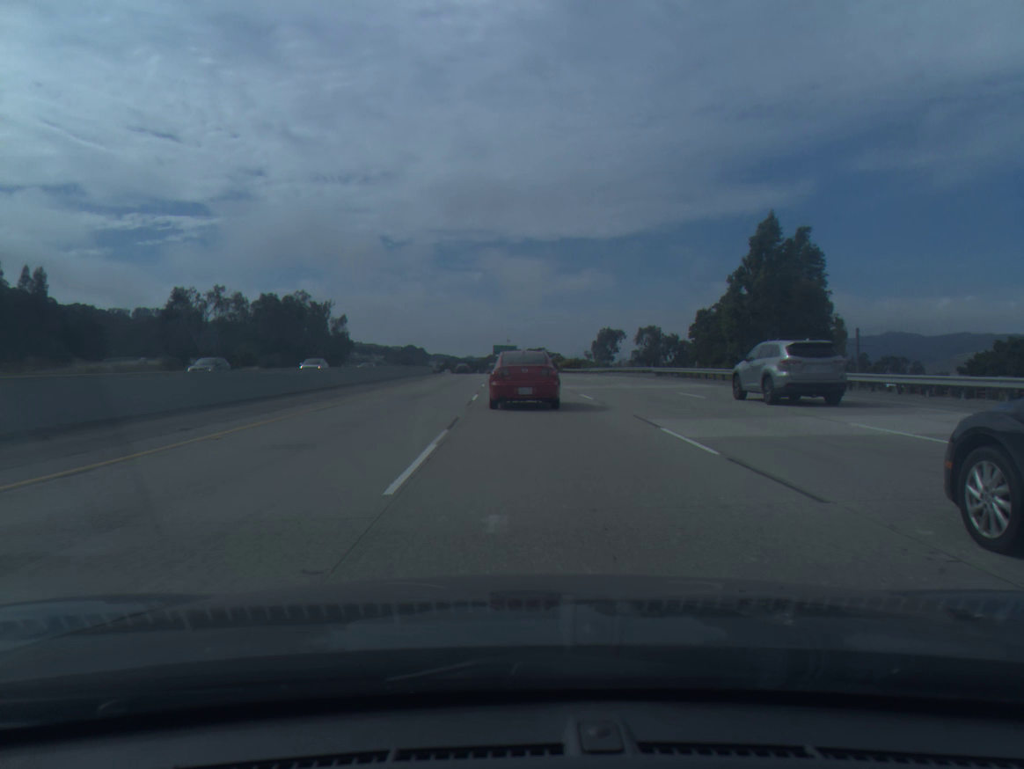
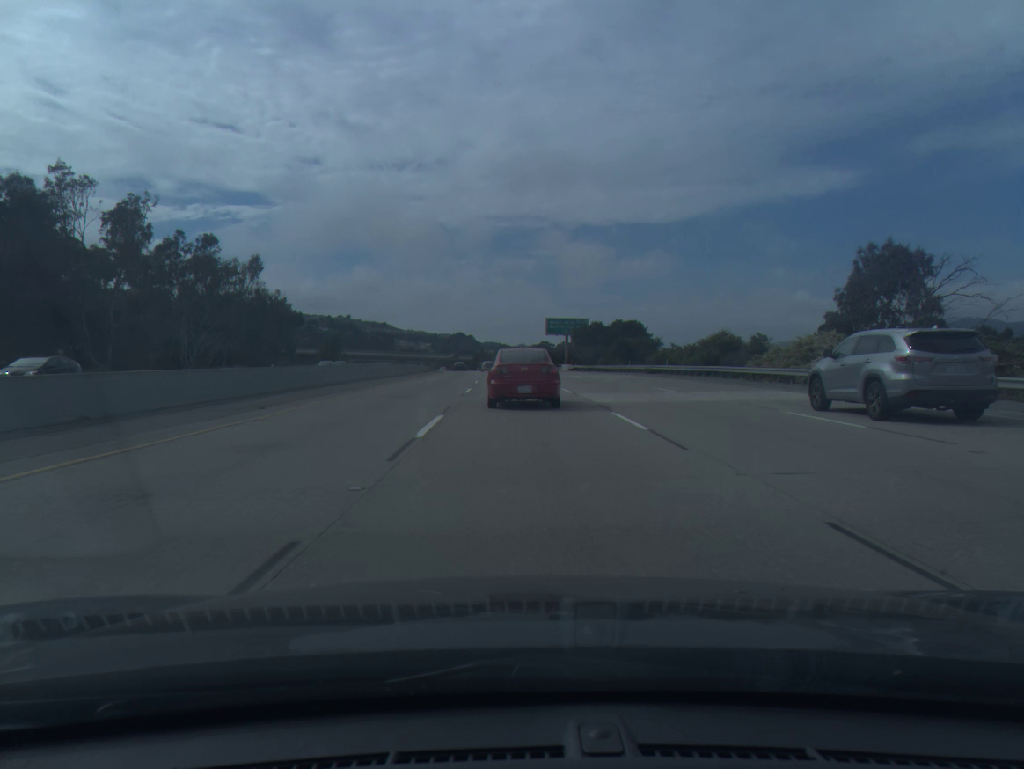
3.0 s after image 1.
(-3.1, +98.7) m; -4°
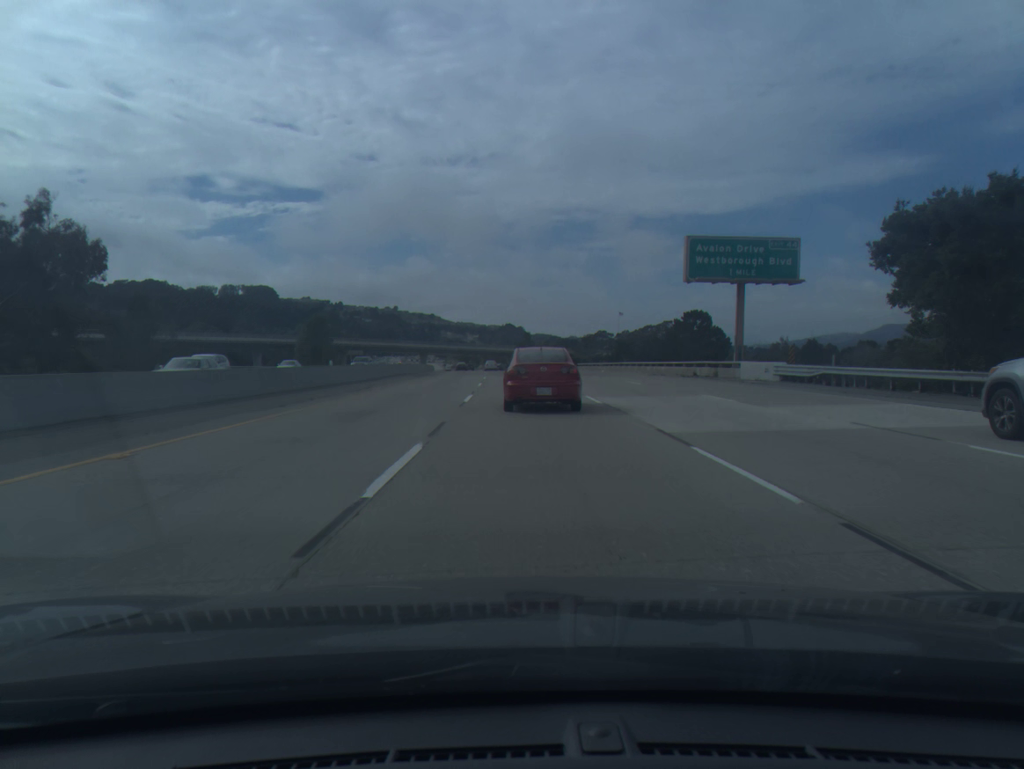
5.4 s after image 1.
(-2.6, +79.1) m; -4°
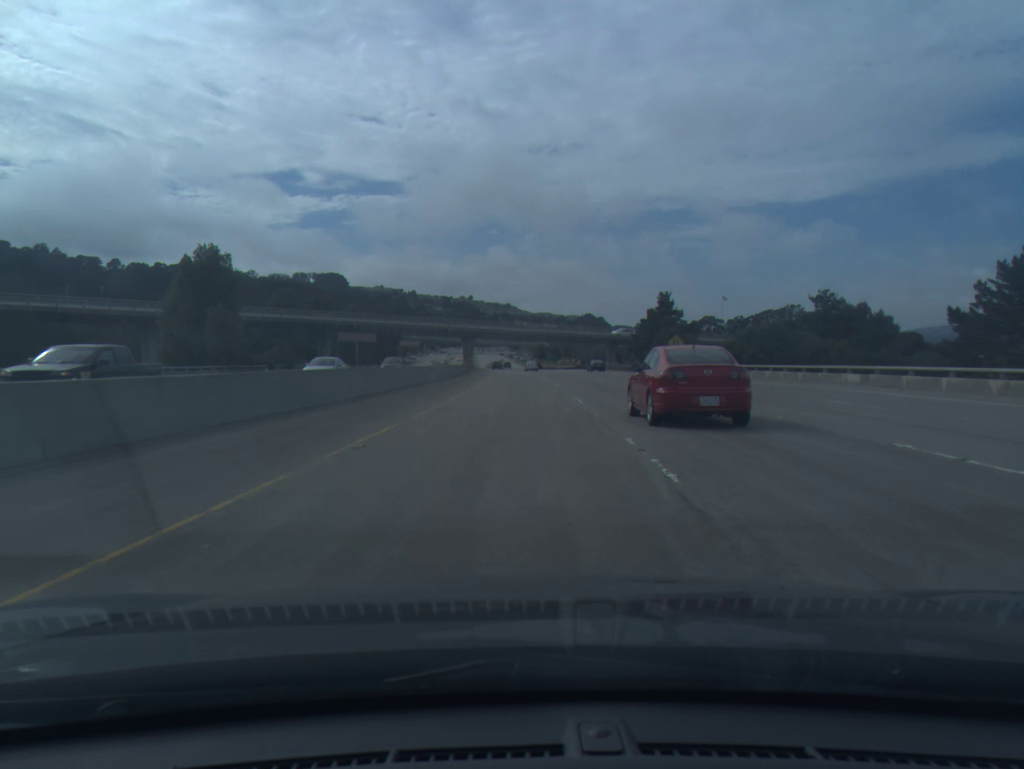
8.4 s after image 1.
(-5.9, +101.2) m; -6°
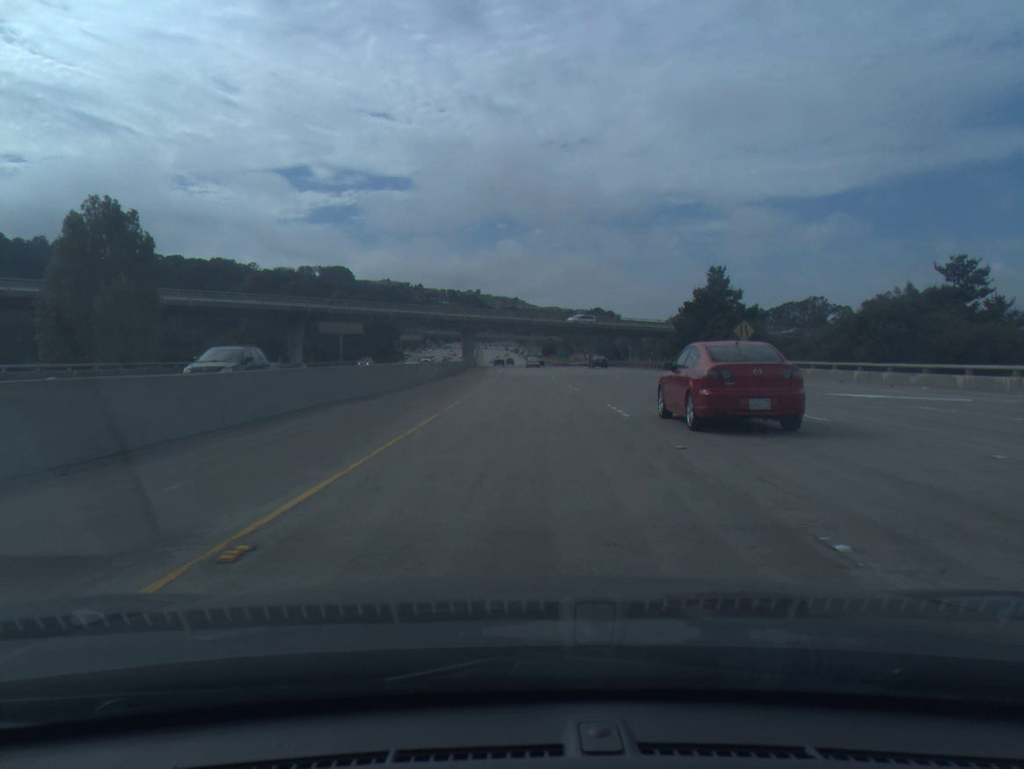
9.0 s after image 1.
(-0.1, +21.1) m; 0°
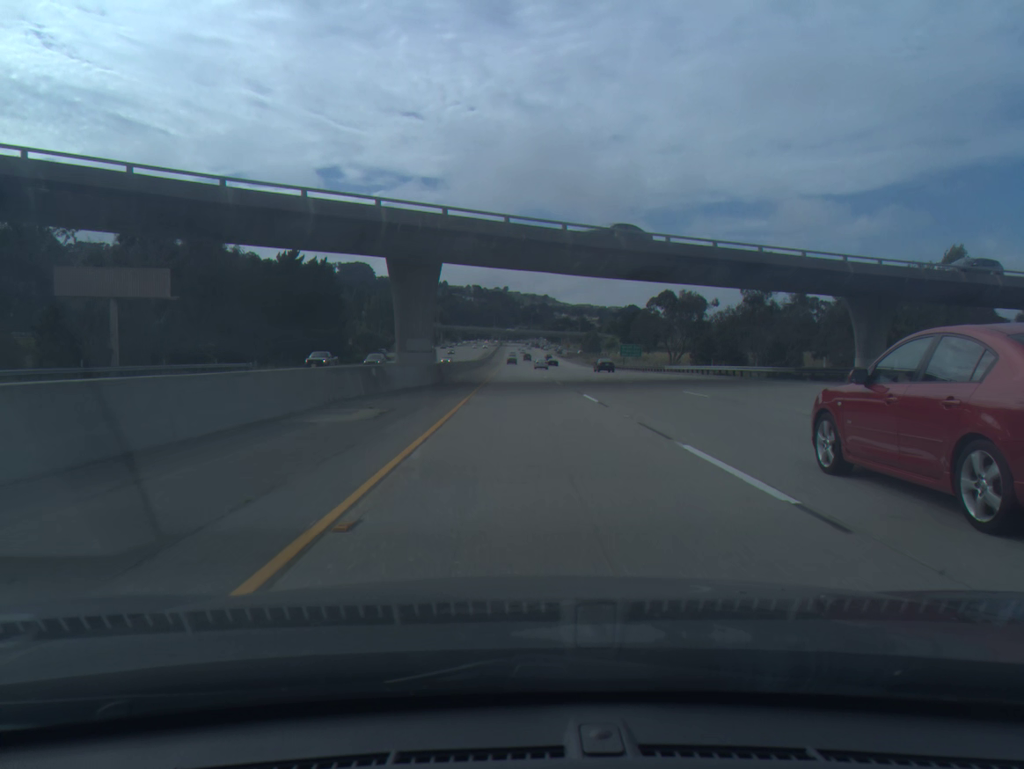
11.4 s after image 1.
(-1.2, +86.3) m; -2°
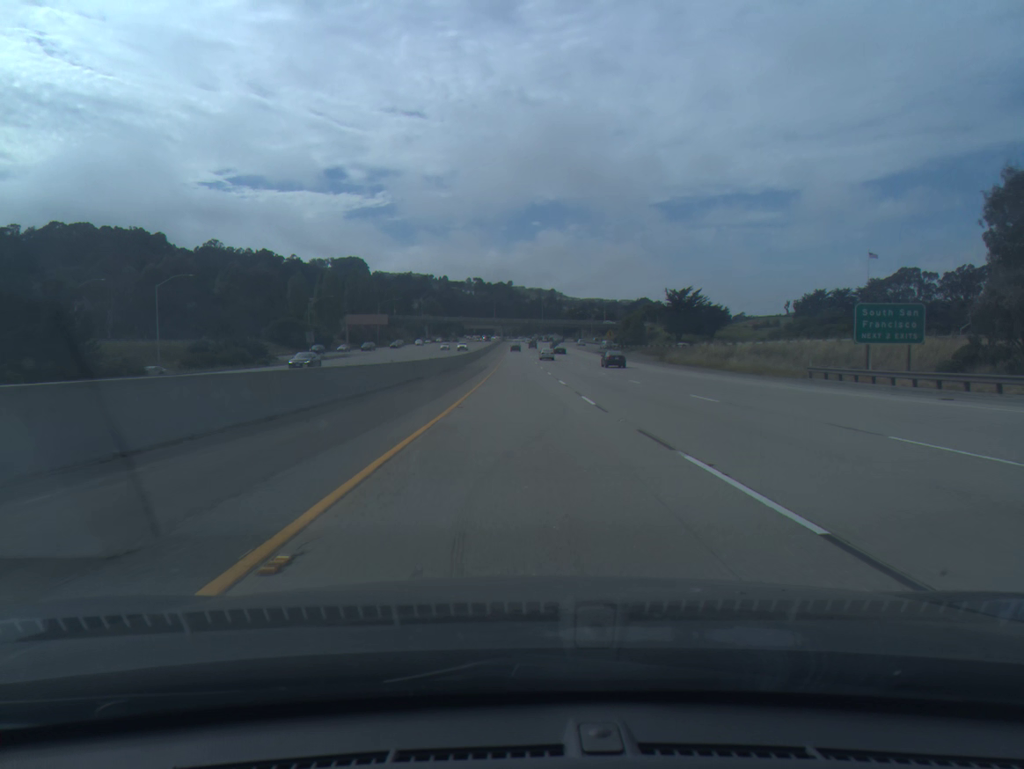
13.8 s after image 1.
(-0.7, +88.5) m; -1°
